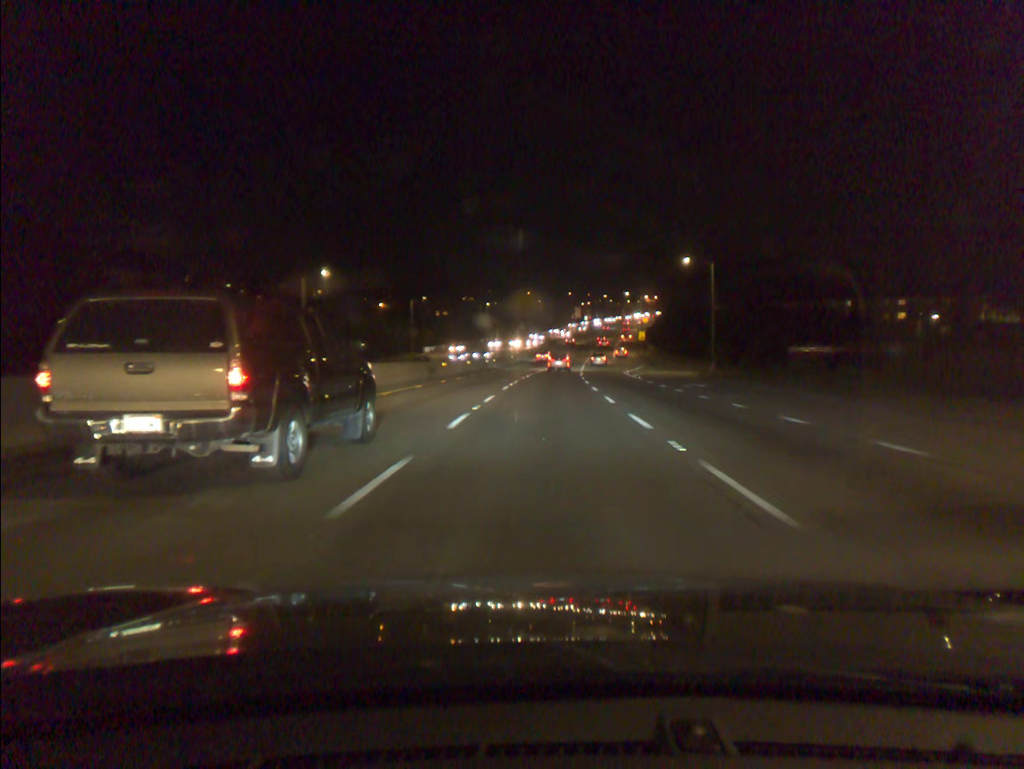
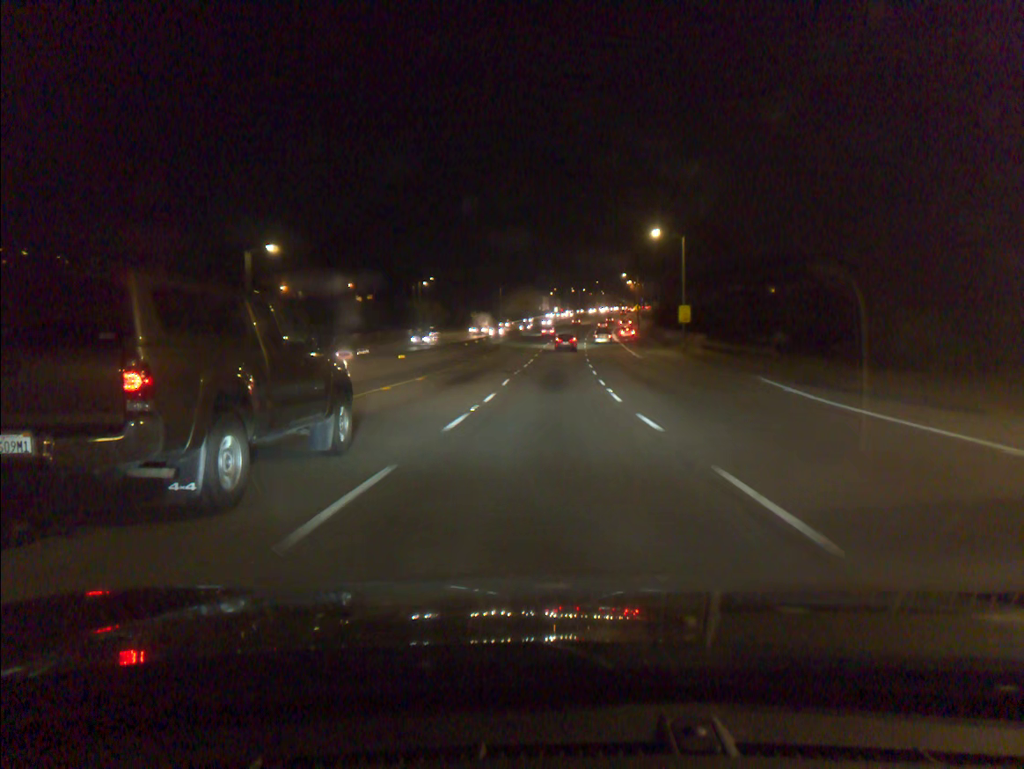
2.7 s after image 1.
(+1.2, +60.0) m; +3°
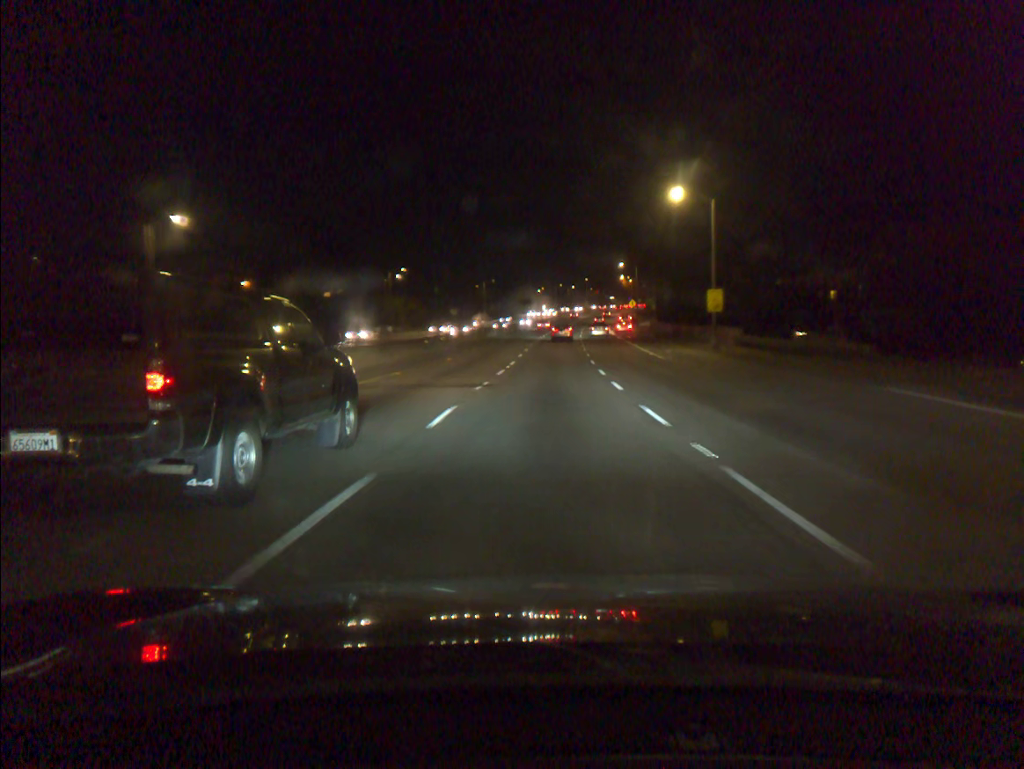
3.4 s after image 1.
(+0.1, +15.4) m; +1°
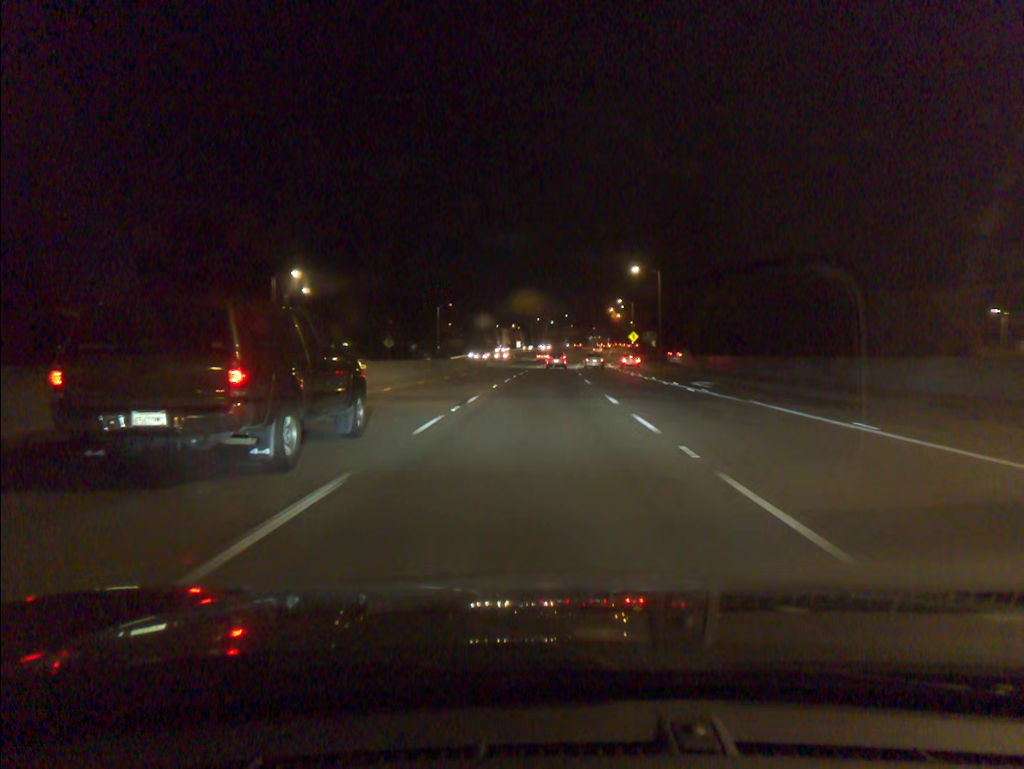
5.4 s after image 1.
(+0.7, +43.6) m; +2°
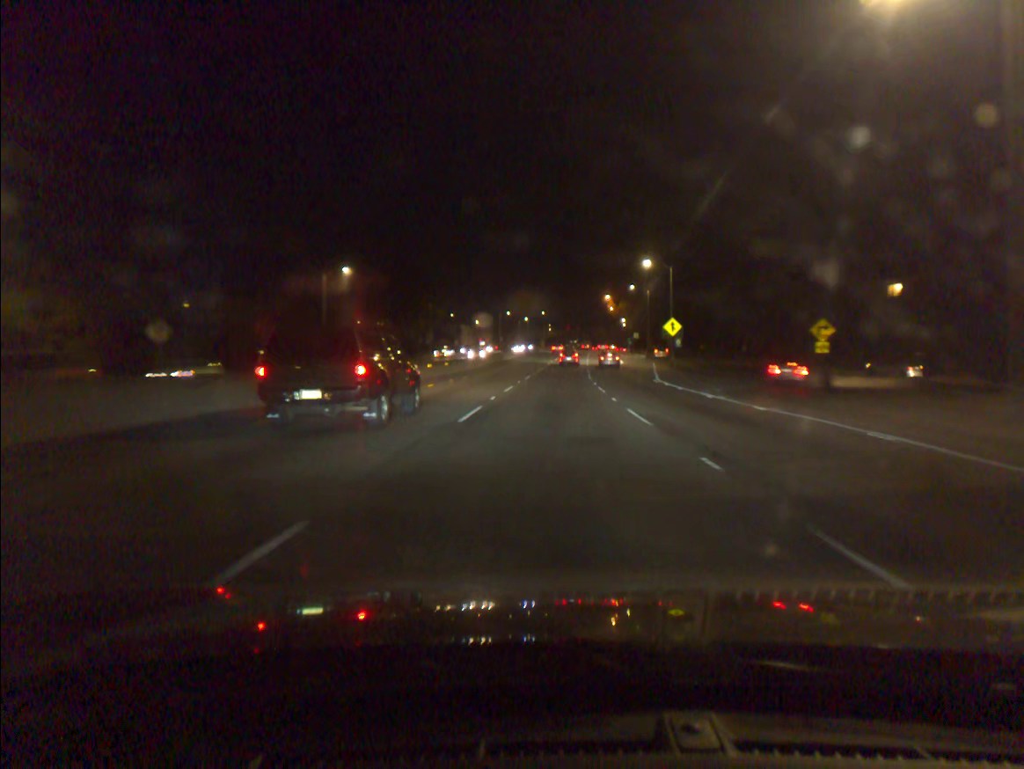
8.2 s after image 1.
(+0.8, +58.8) m; +2°
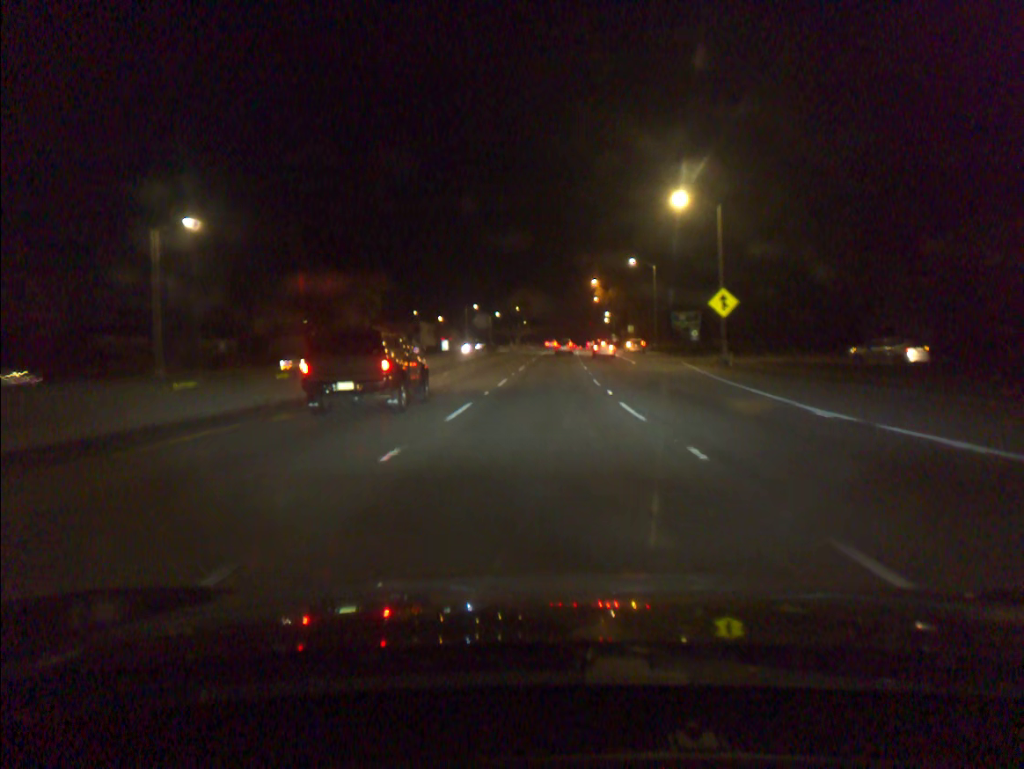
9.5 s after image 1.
(+0.5, +28.8) m; +2°
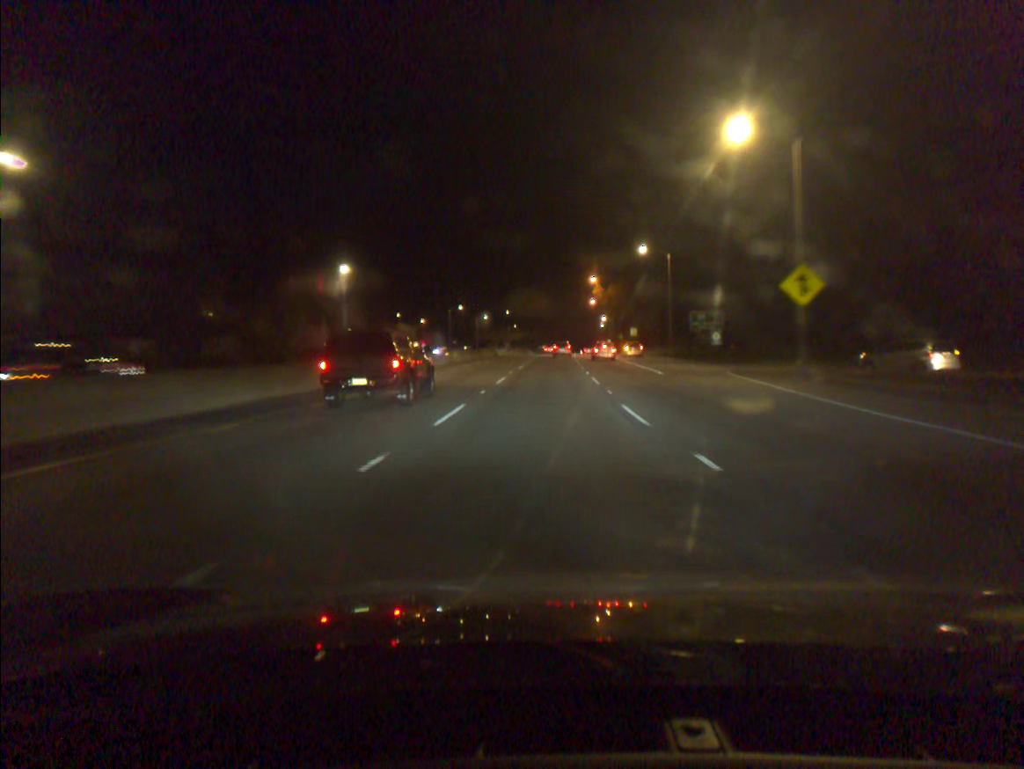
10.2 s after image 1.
(+0.1, +15.0) m; +1°
